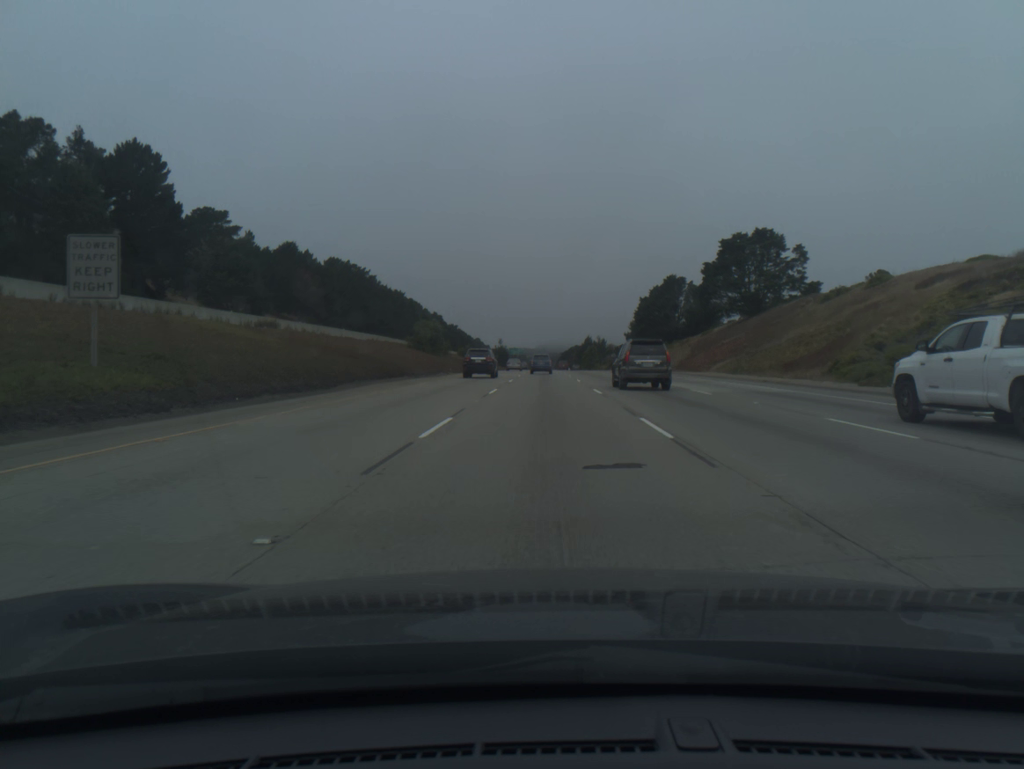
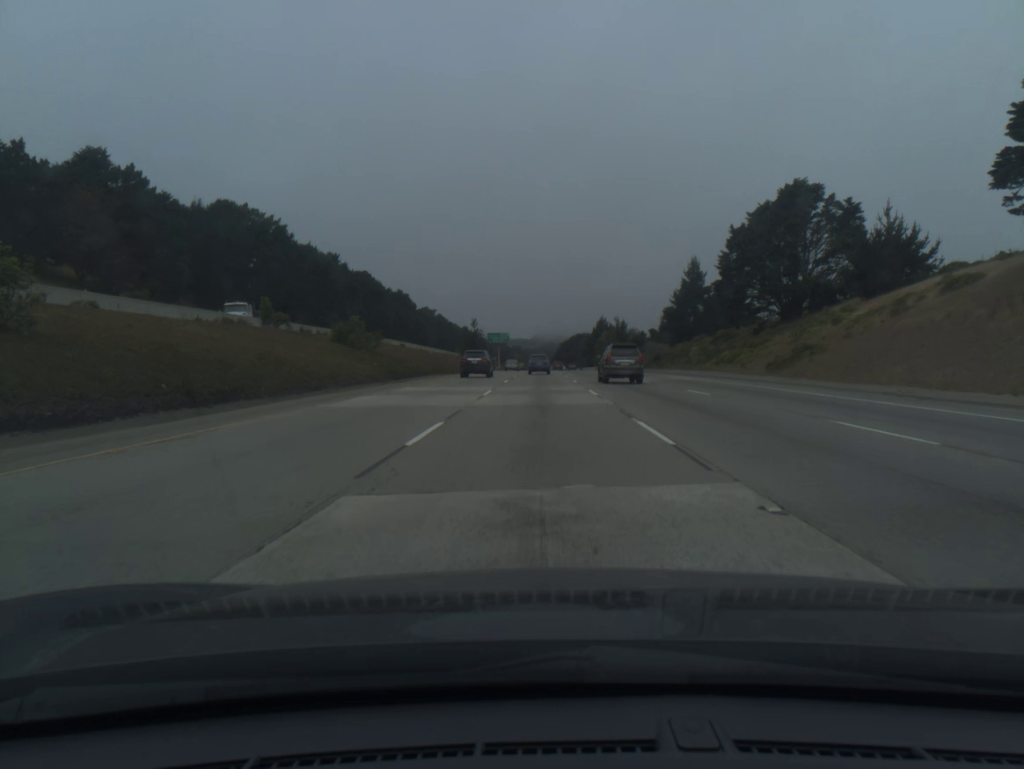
(+0.4, +88.4) m; 0°
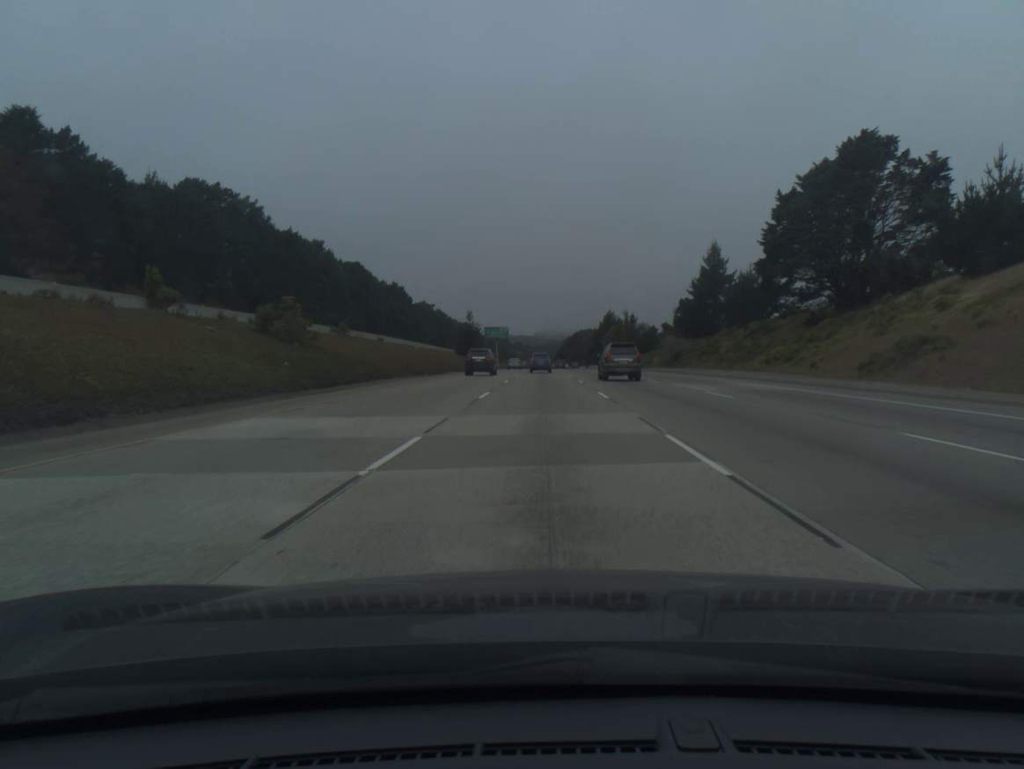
(0.0, +17.6) m; 0°
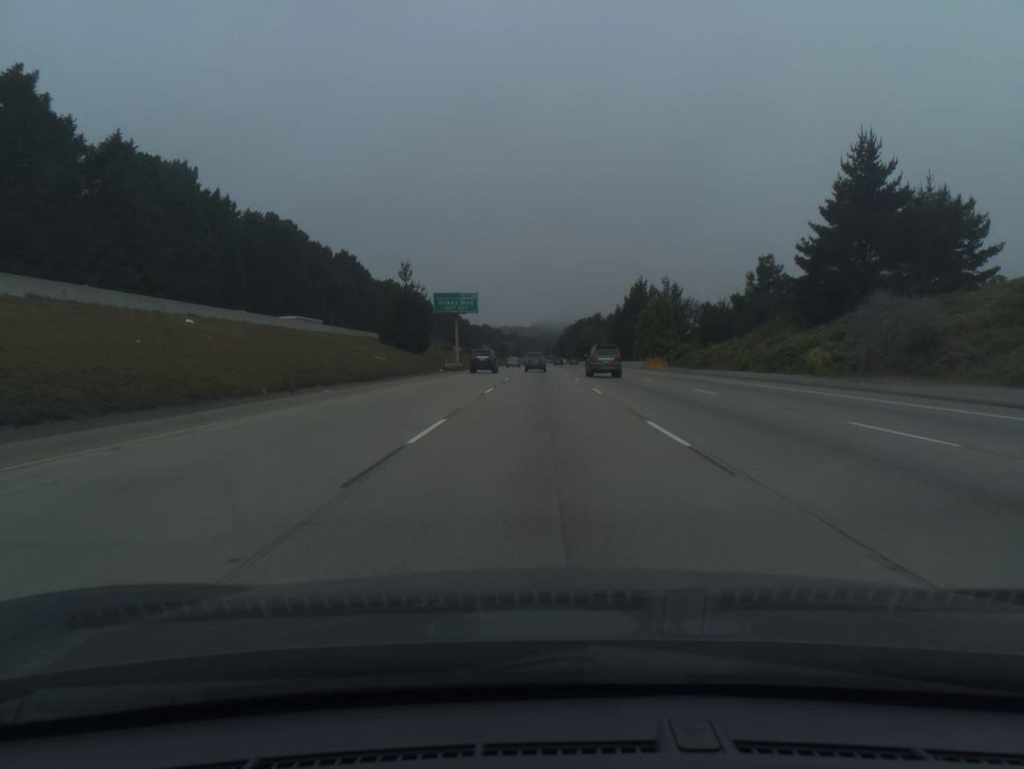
(+0.1, +70.4) m; 0°
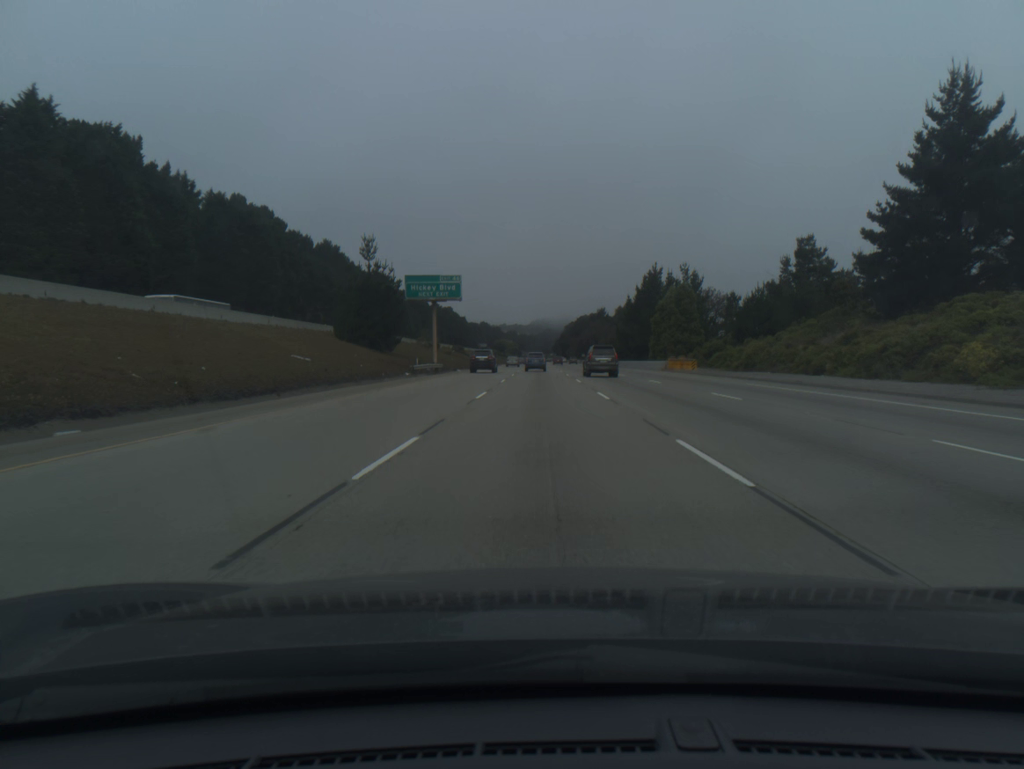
(0.0, +17.7) m; 0°
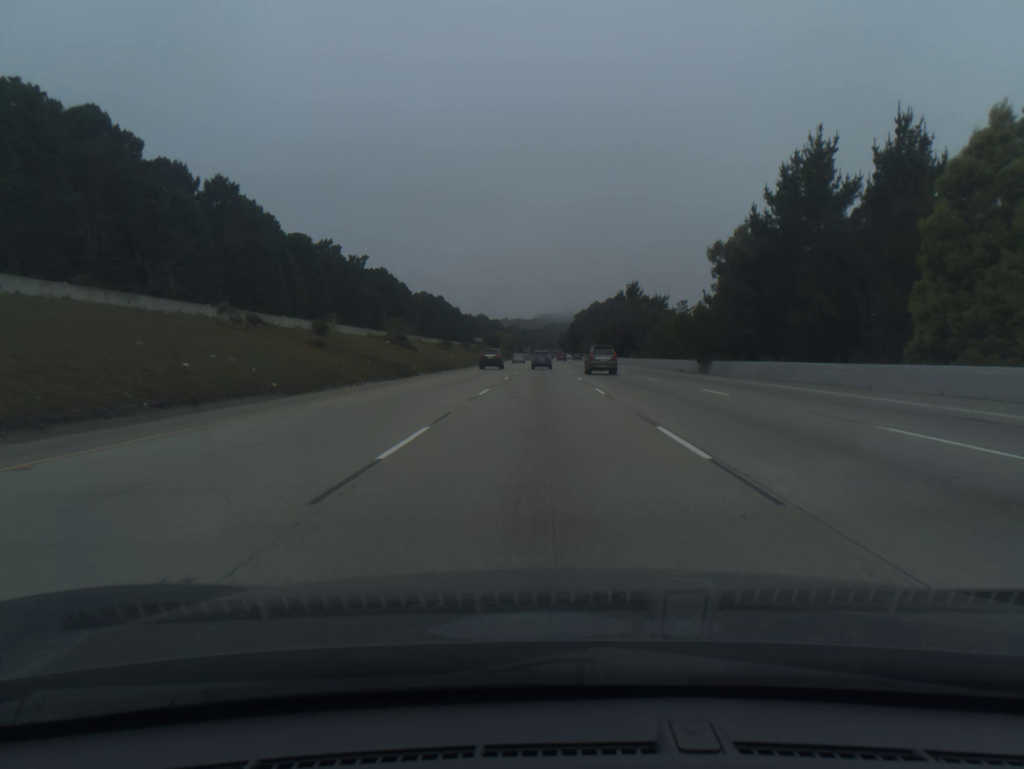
(0.0, +71.5) m; 0°
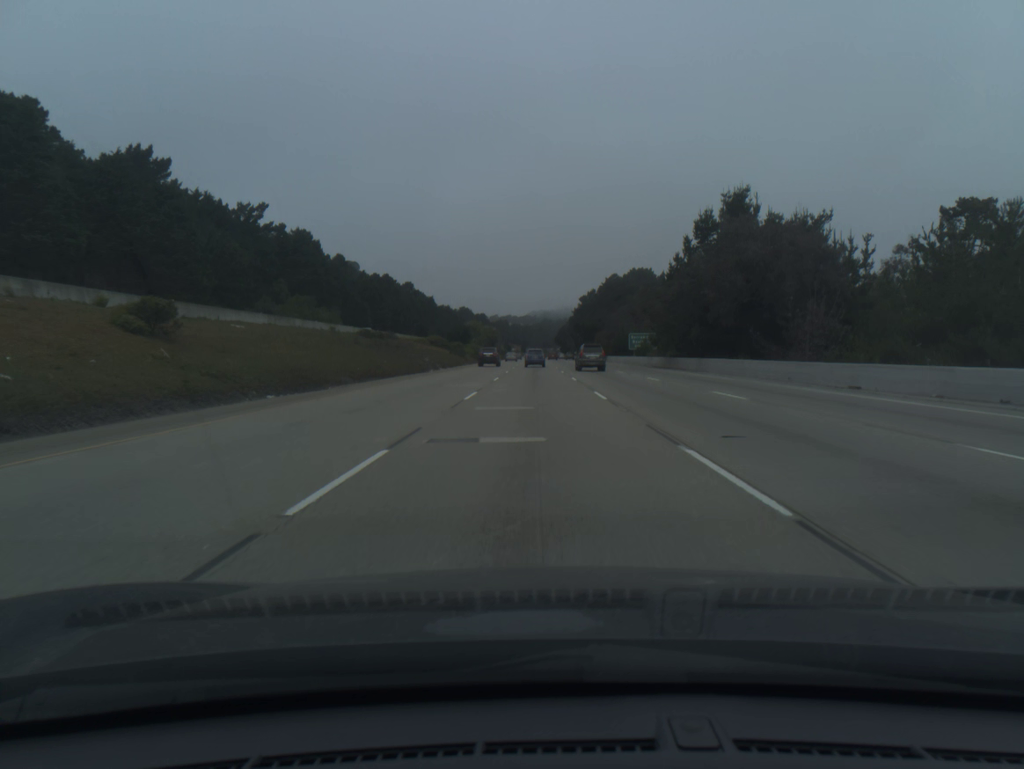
(+0.4, +90.8) m; +1°
